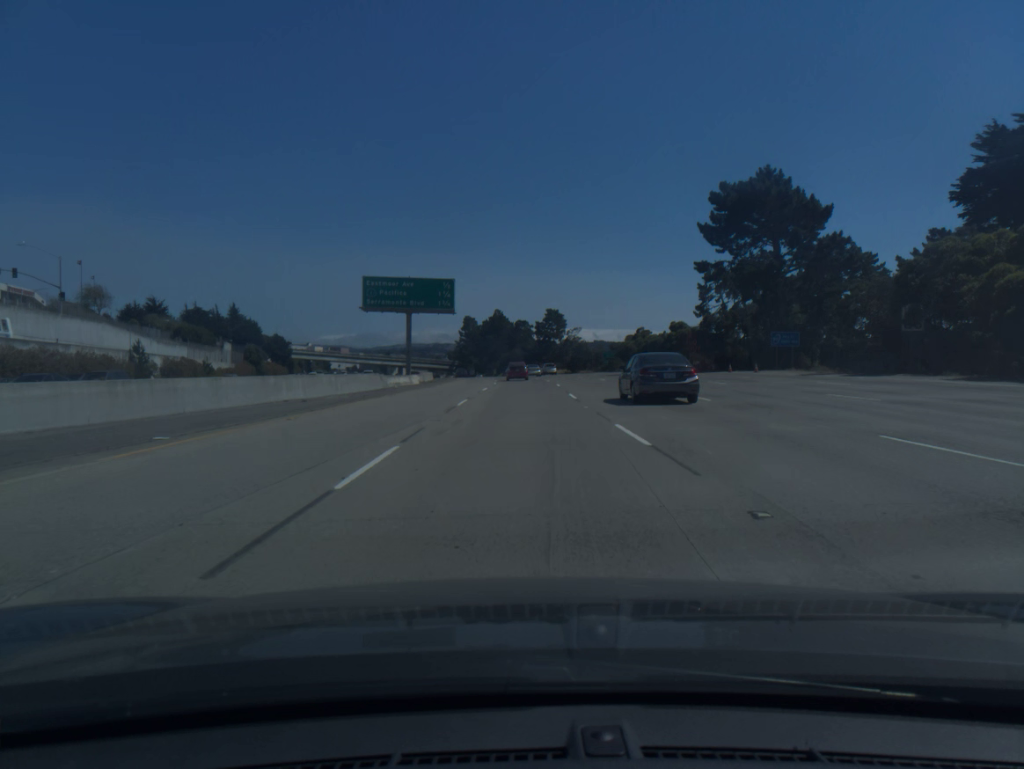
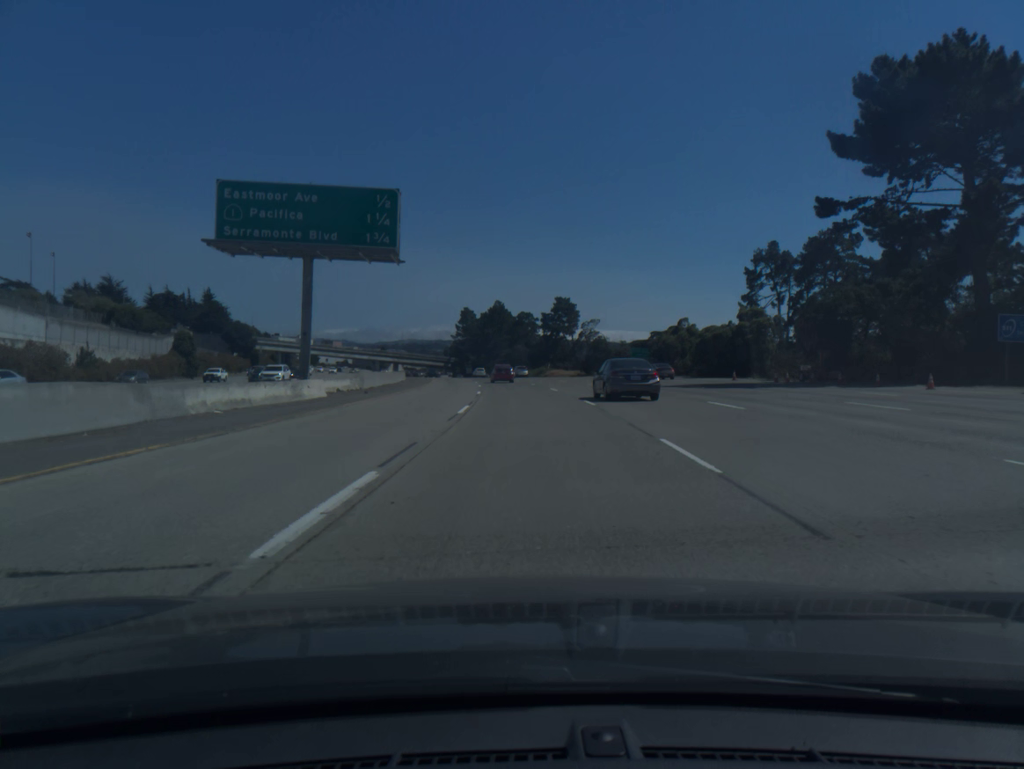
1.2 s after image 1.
(0.0, +31.7) m; 0°
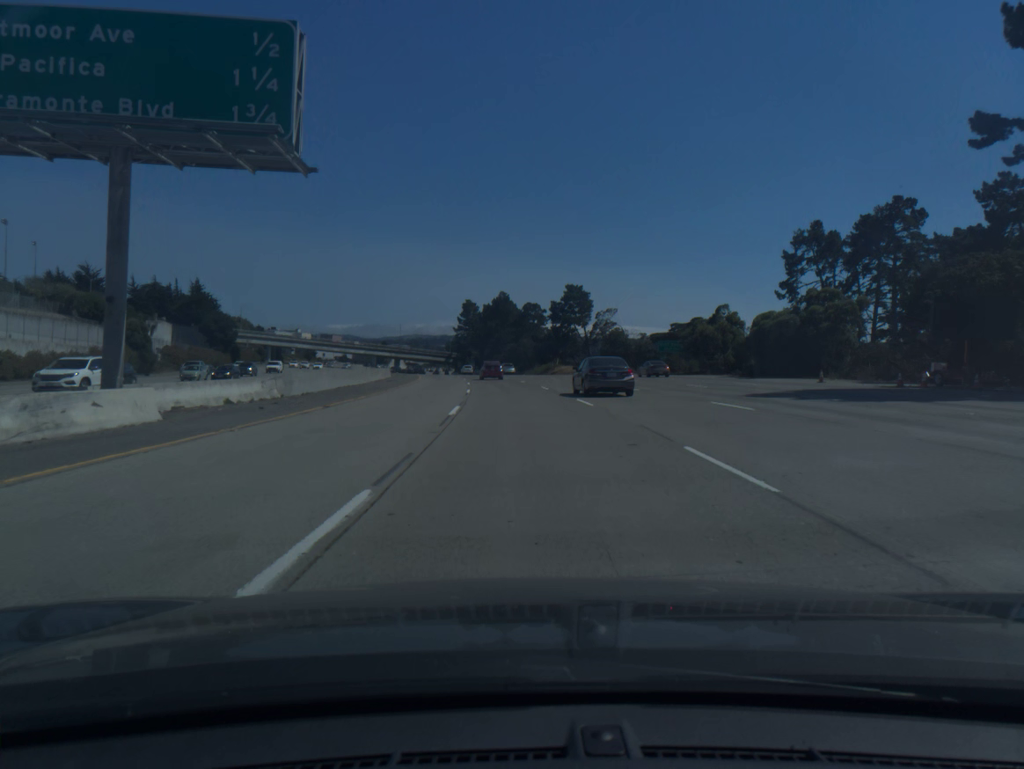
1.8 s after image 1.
(0.0, +15.8) m; 0°
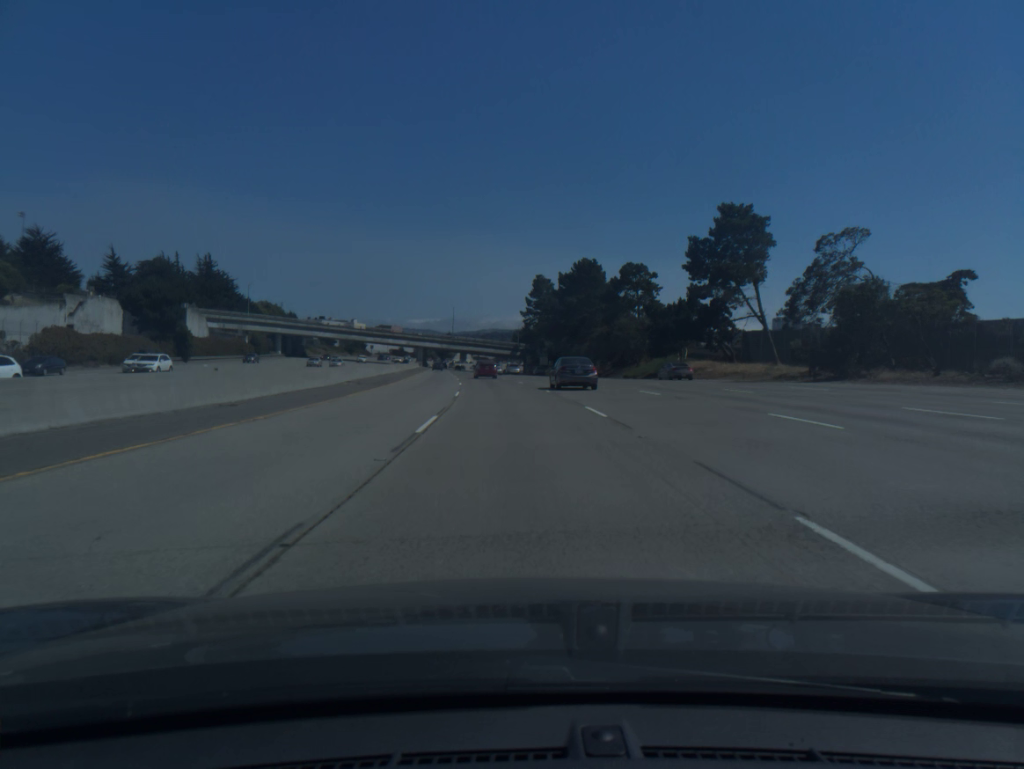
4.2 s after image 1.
(-2.5, +63.4) m; -5°
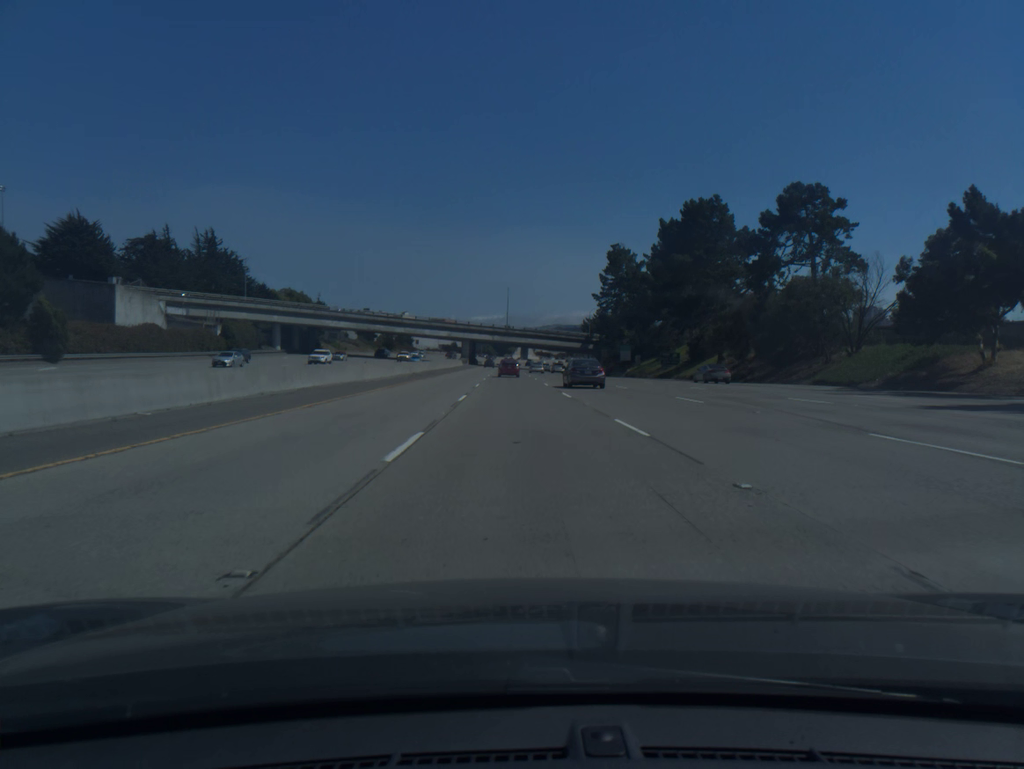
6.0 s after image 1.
(-2.0, +47.9) m; -5°
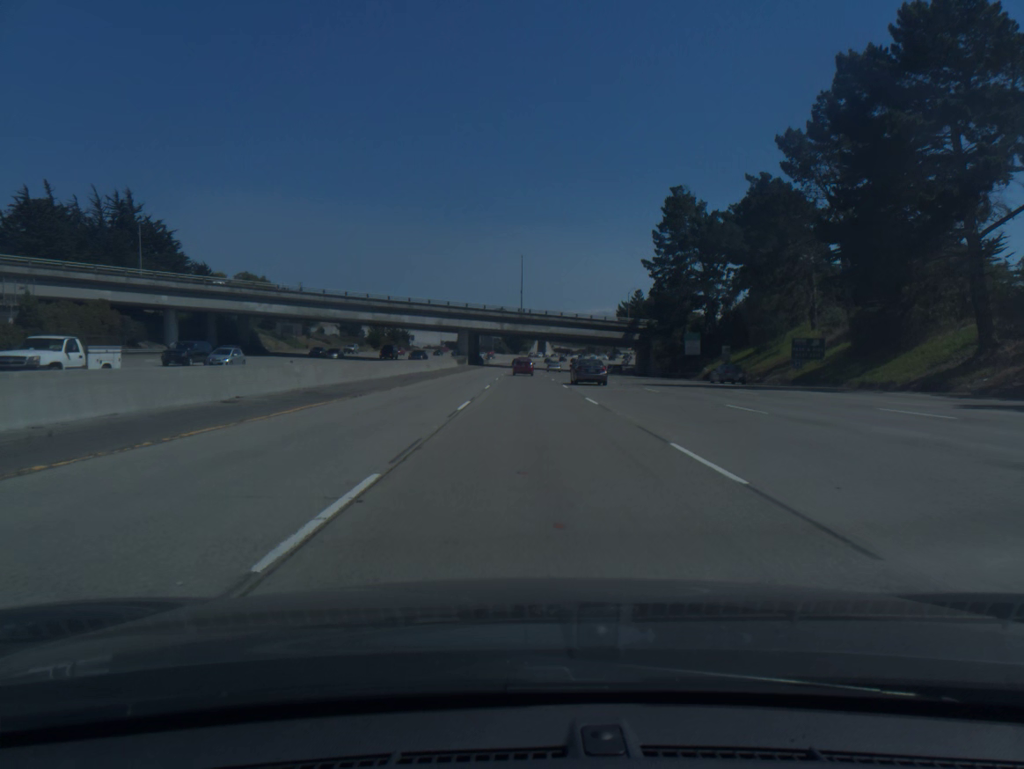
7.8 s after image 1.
(-0.7, +48.5) m; -1°
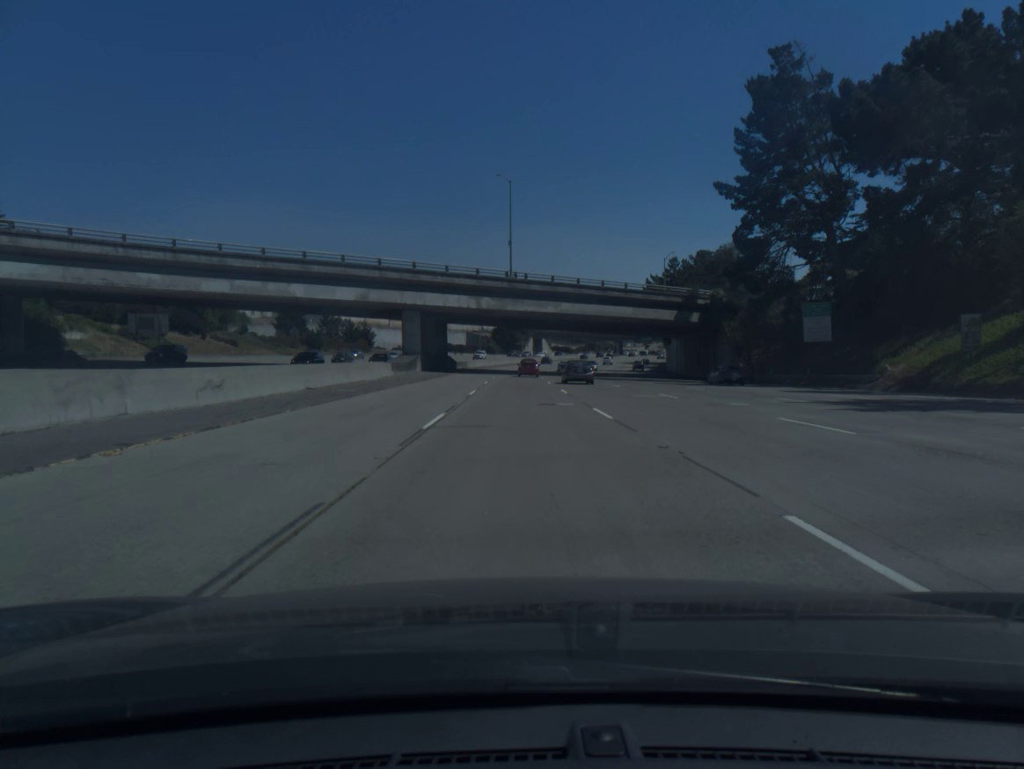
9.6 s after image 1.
(+0.3, +49.2) m; +1°
